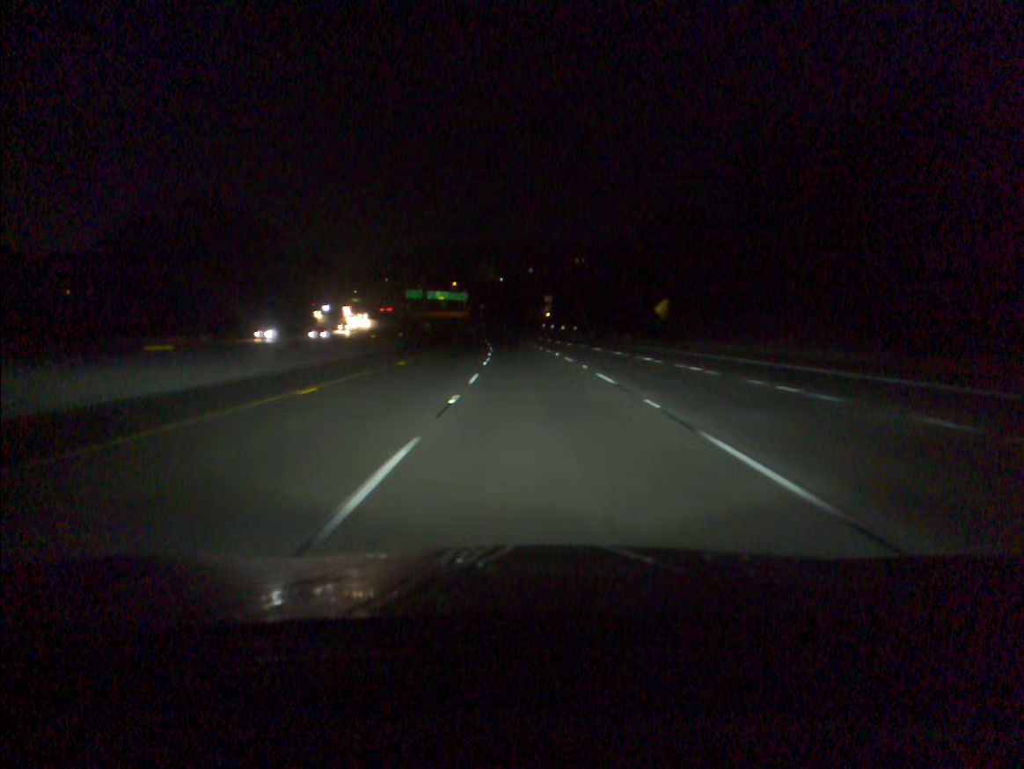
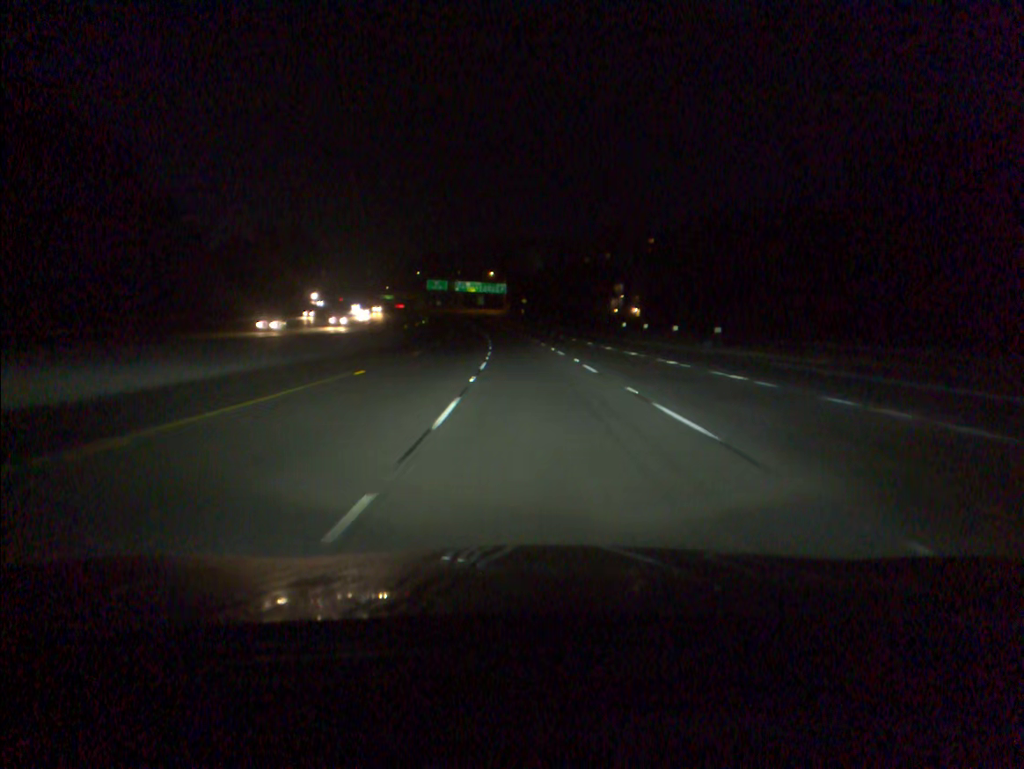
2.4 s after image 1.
(-2.2, +67.5) m; -4°
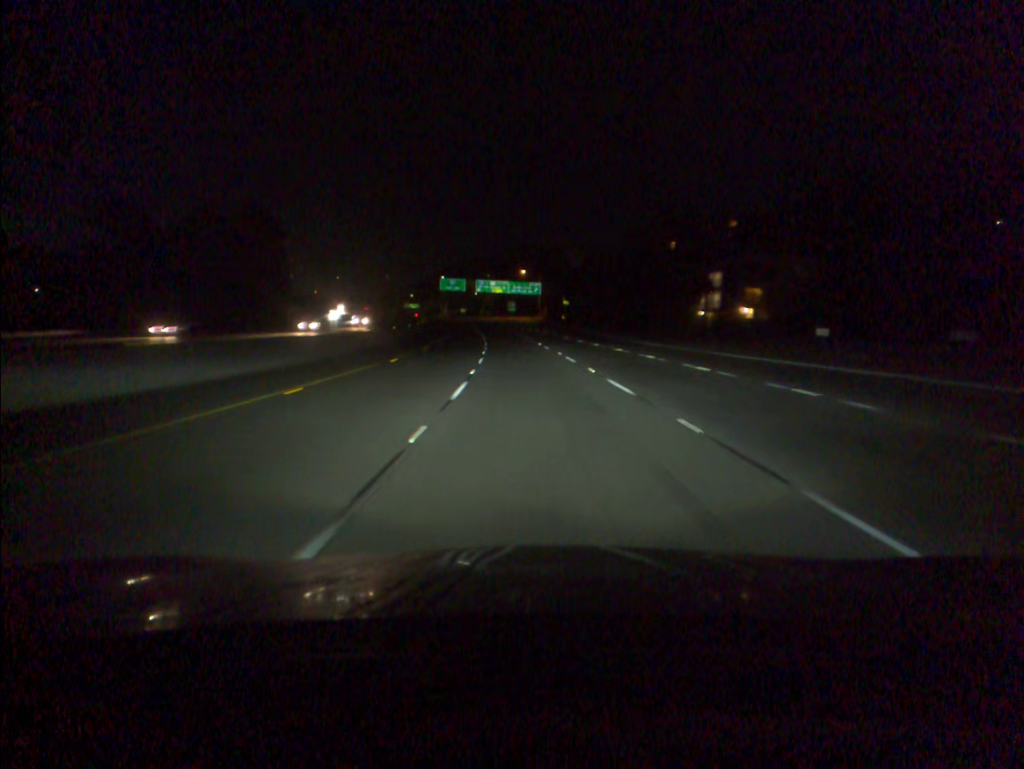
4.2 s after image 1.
(-1.1, +50.3) m; -3°
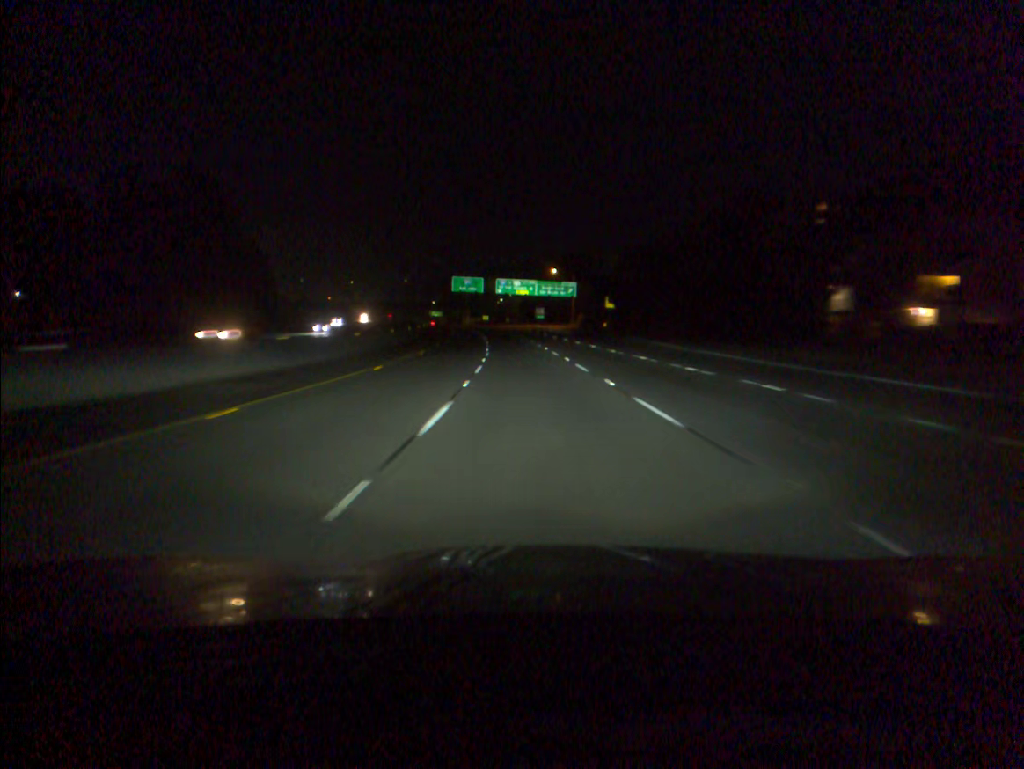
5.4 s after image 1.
(-0.6, +33.4) m; -2°
